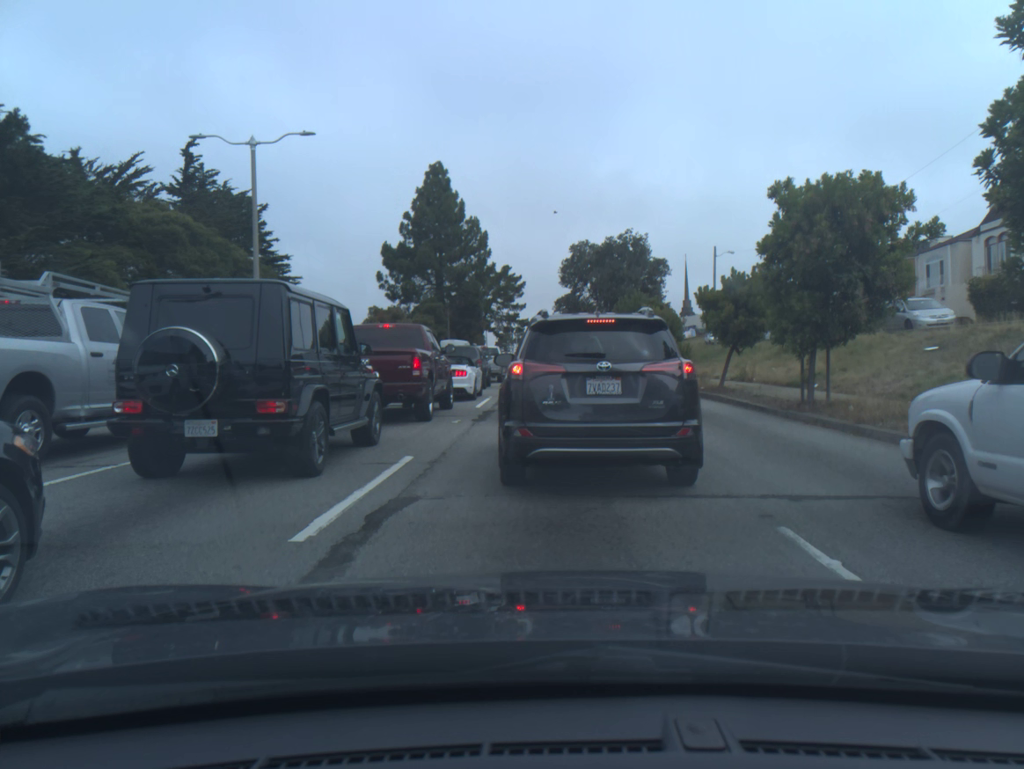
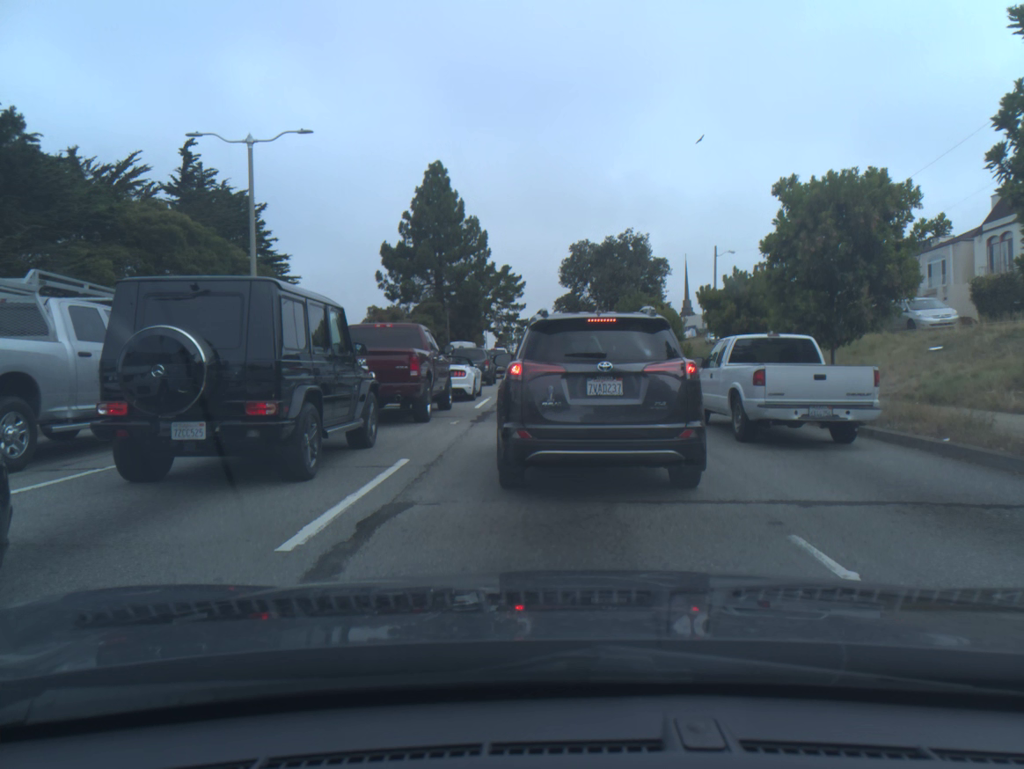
(0.0, +0.2) m; 0°
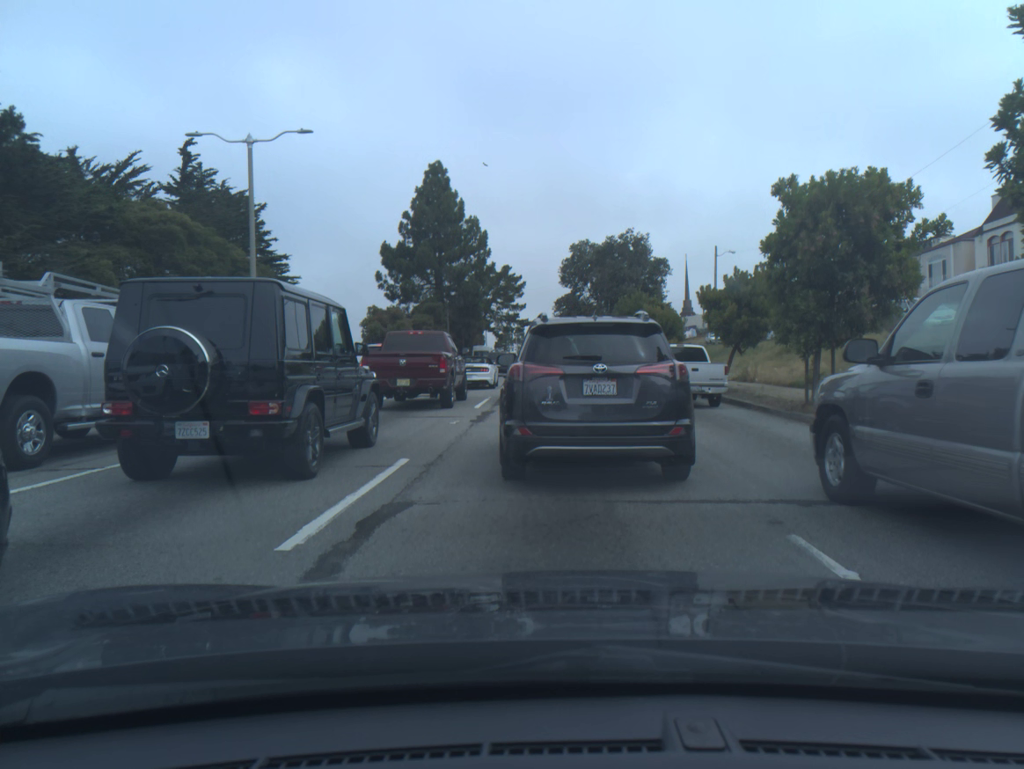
(0.0, 0.0) m; 0°
